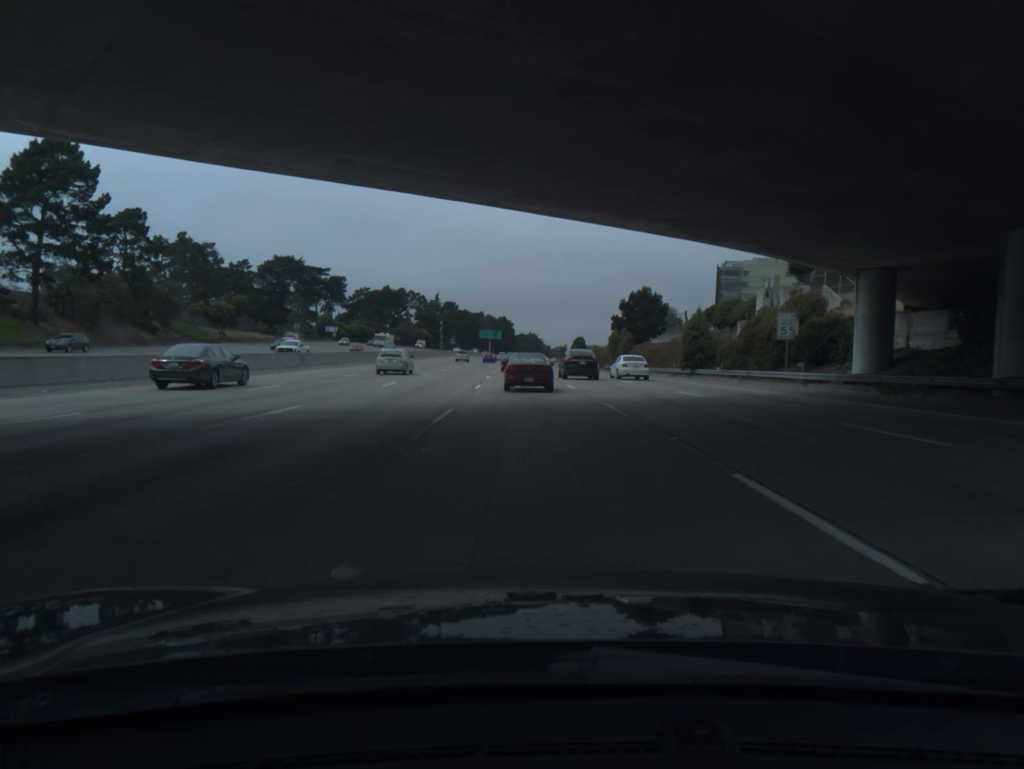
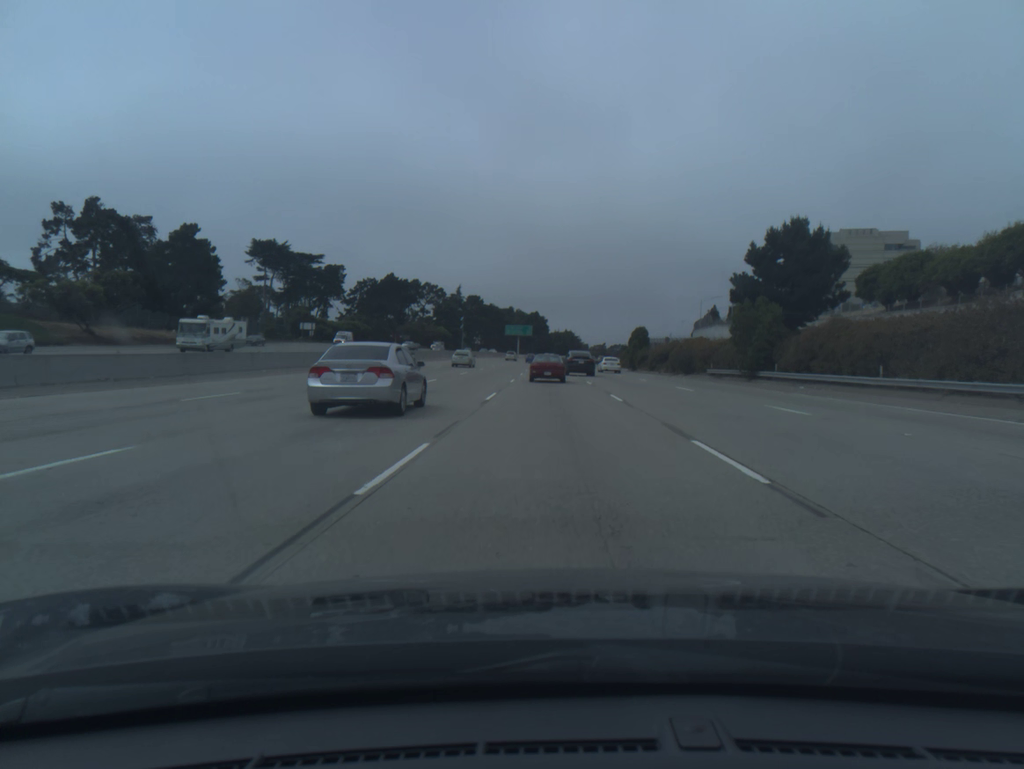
(-1.7, +50.6) m; -3°
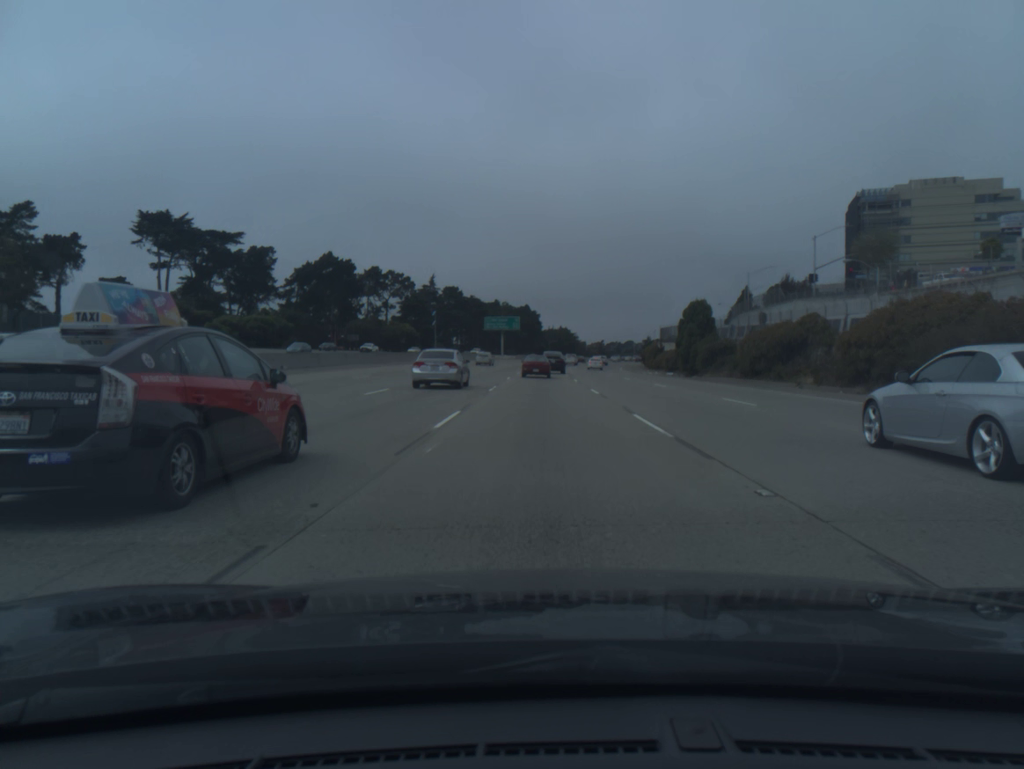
(+0.4, +52.3) m; 0°
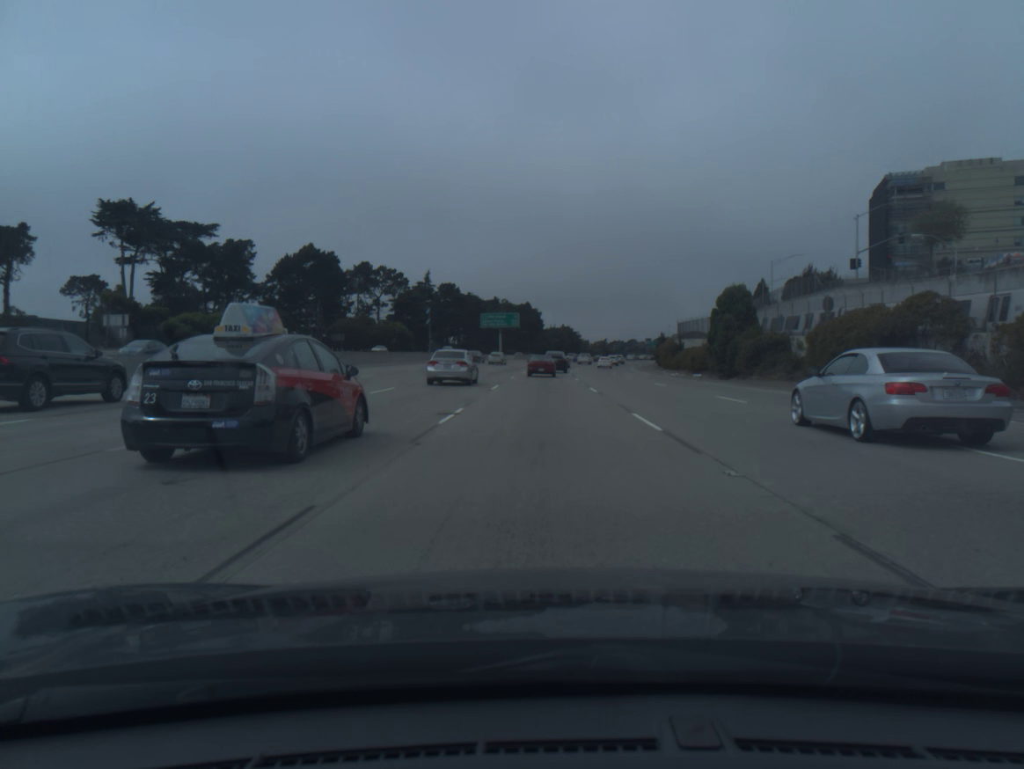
(0.0, +13.5) m; 0°
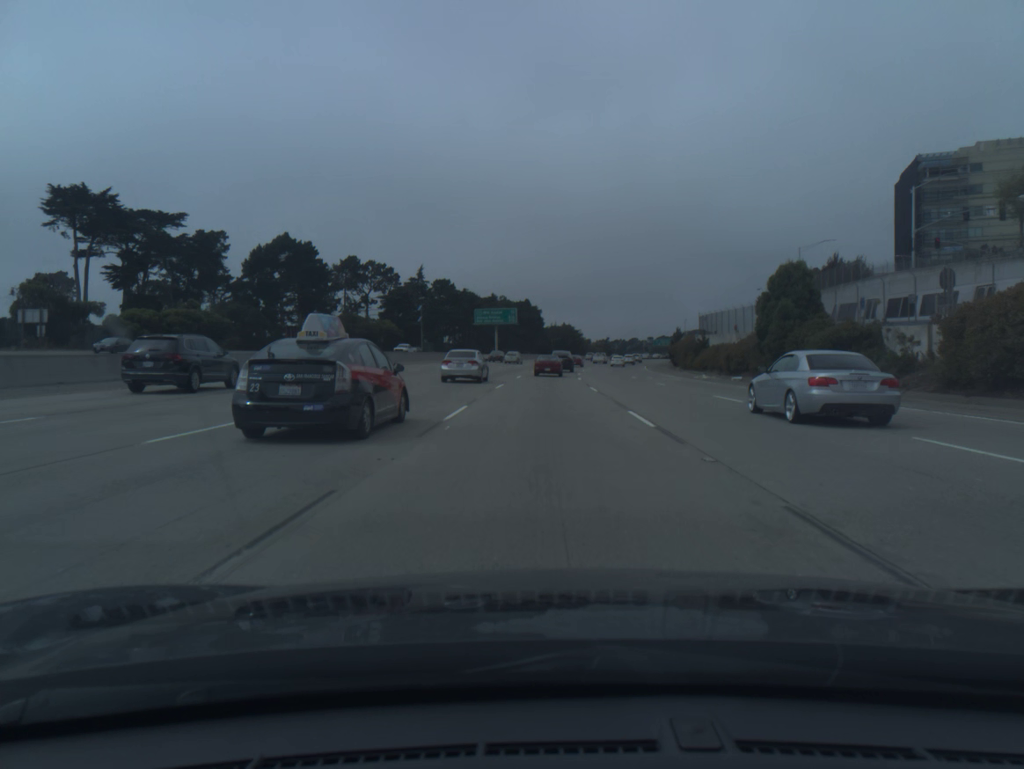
(0.0, +13.7) m; 0°
